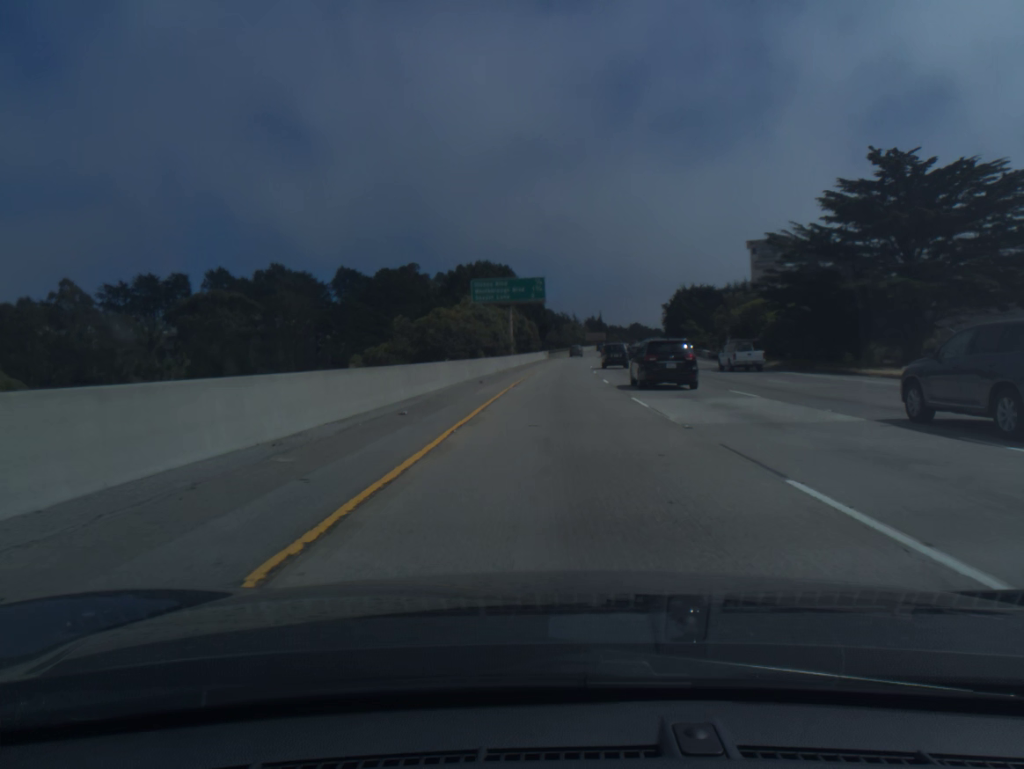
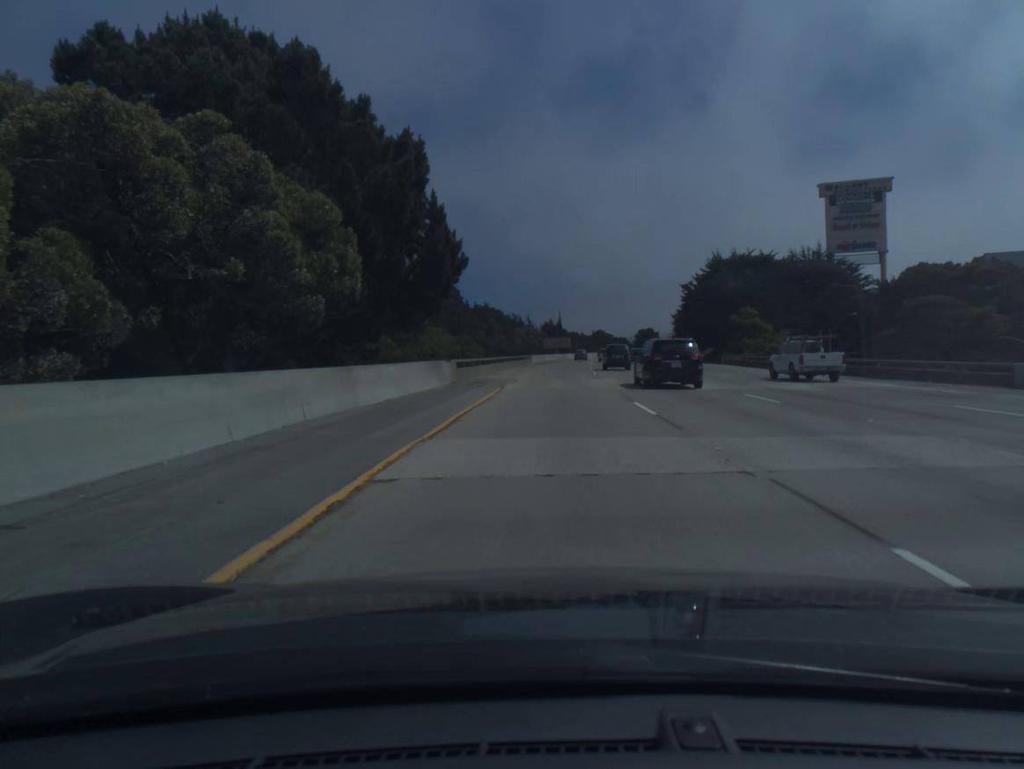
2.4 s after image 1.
(+2.4, +76.0) m; +3°
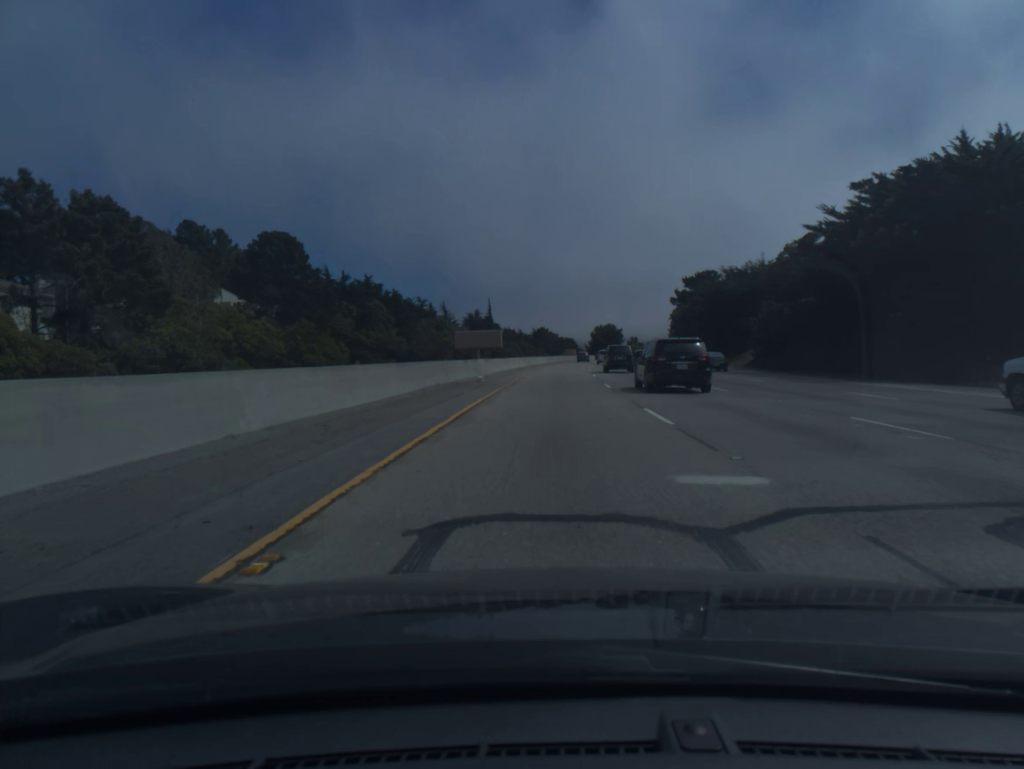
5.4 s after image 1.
(+4.0, +96.5) m; +5°
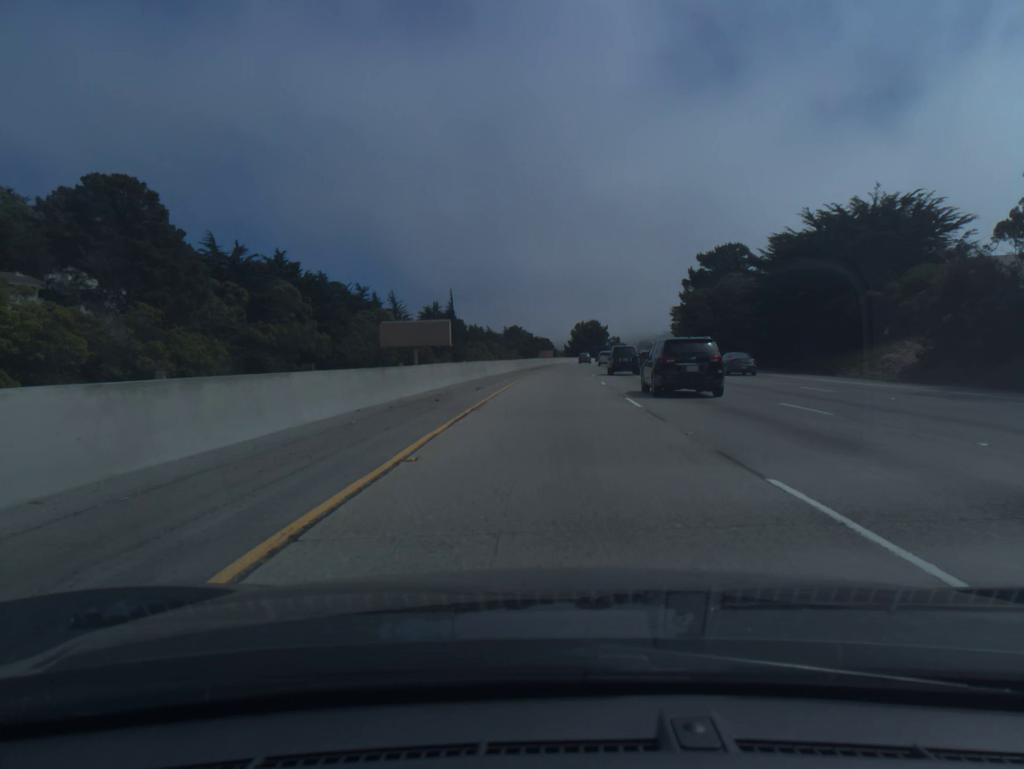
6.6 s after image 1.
(+0.6, +39.0) m; +2°
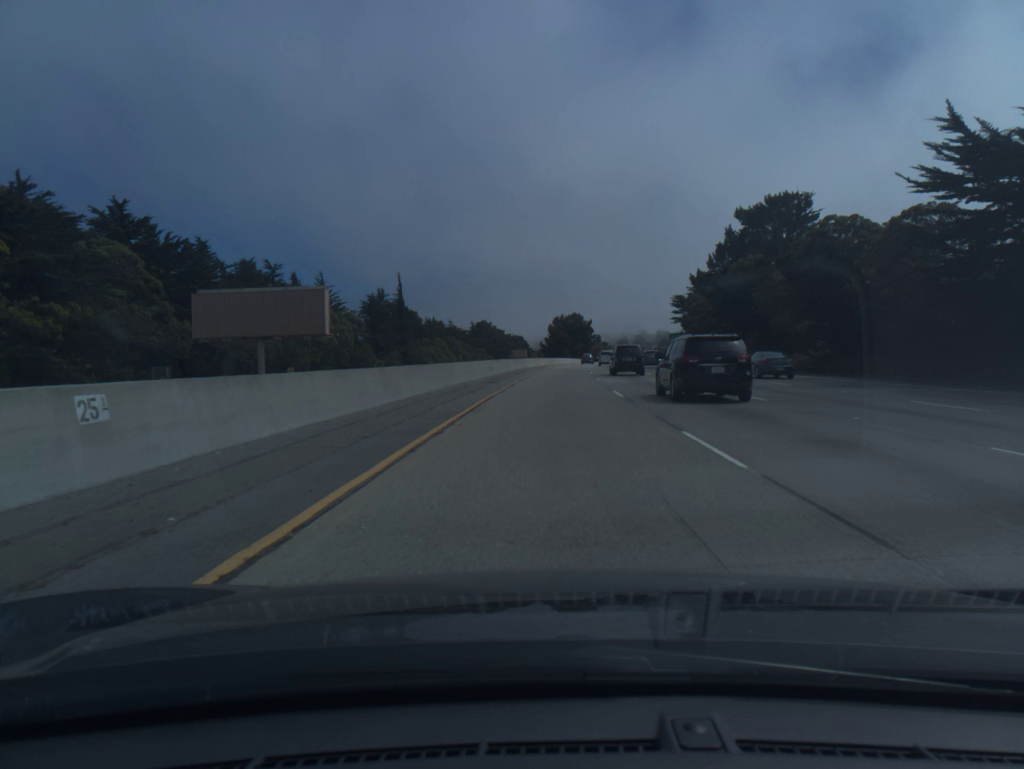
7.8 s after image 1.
(+0.6, +39.1) m; +2°
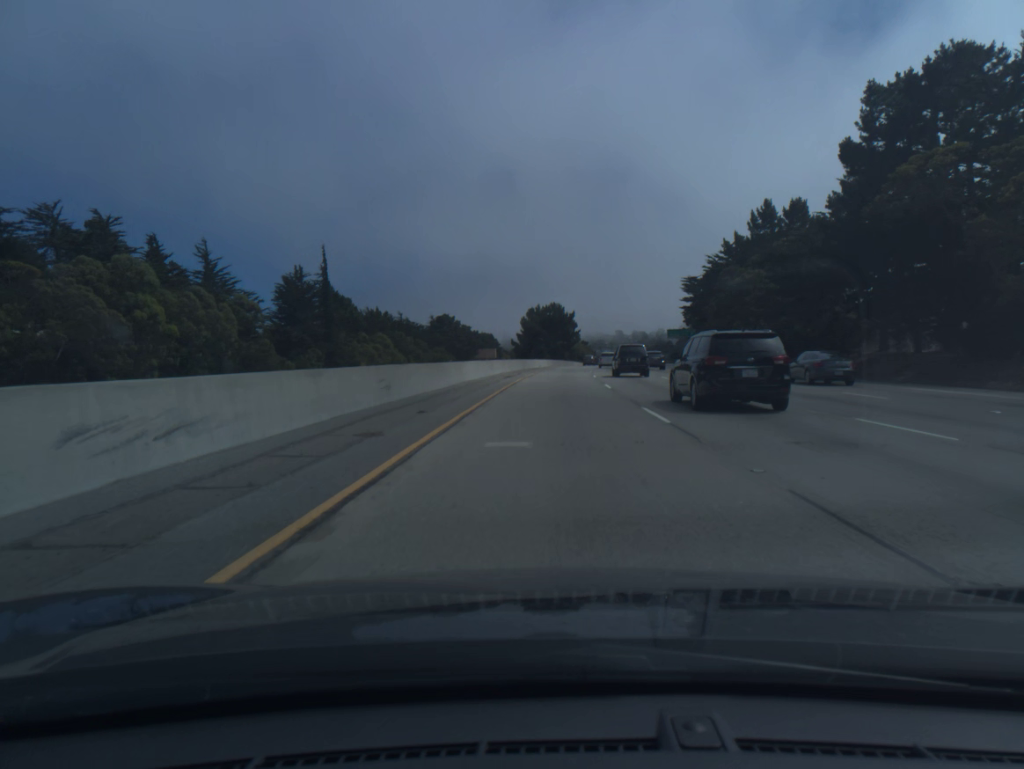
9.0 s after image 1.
(+0.6, +39.1) m; +2°
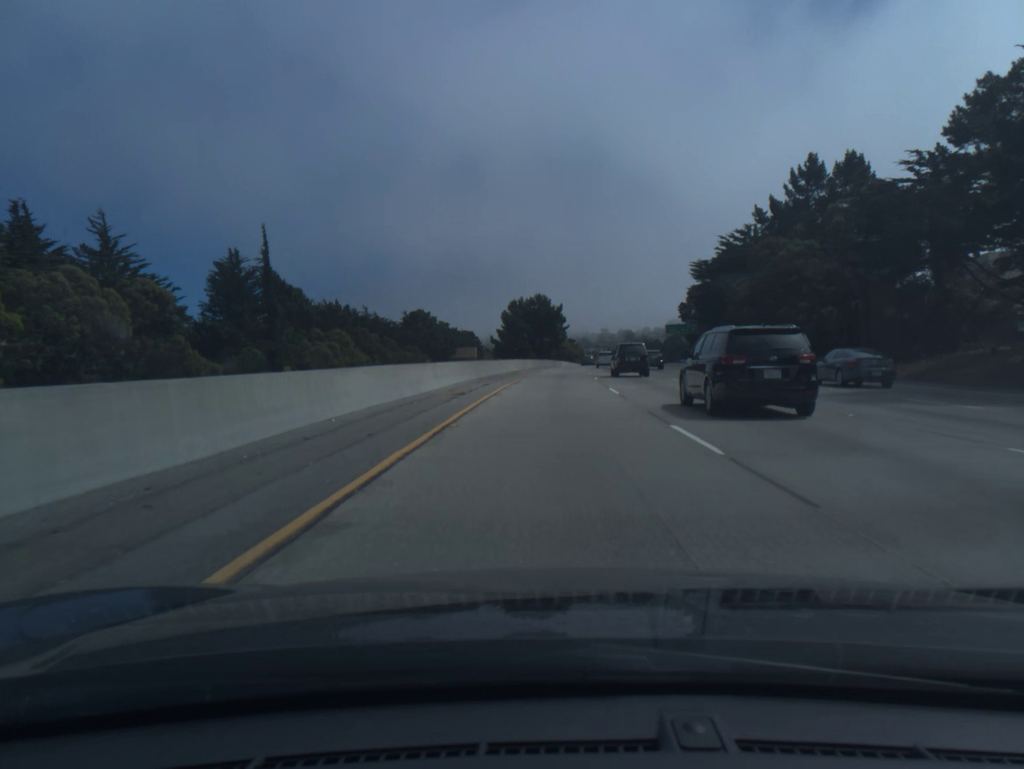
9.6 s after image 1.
(+0.2, +19.6) m; +1°
